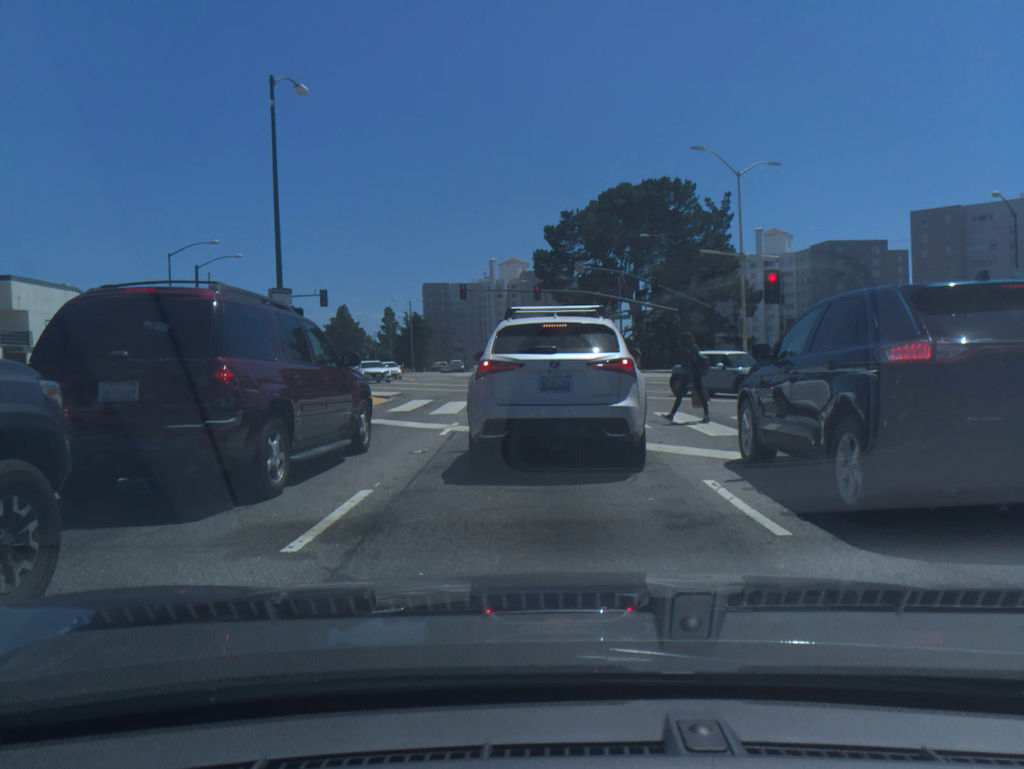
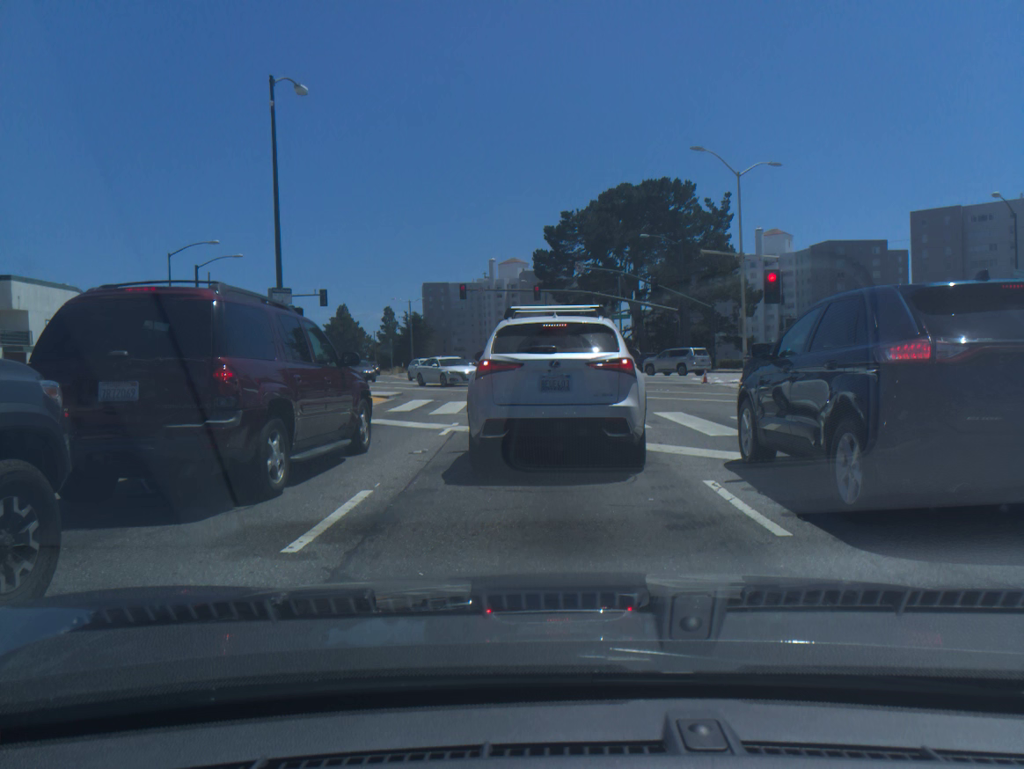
(0.0, 0.0) m; 0°
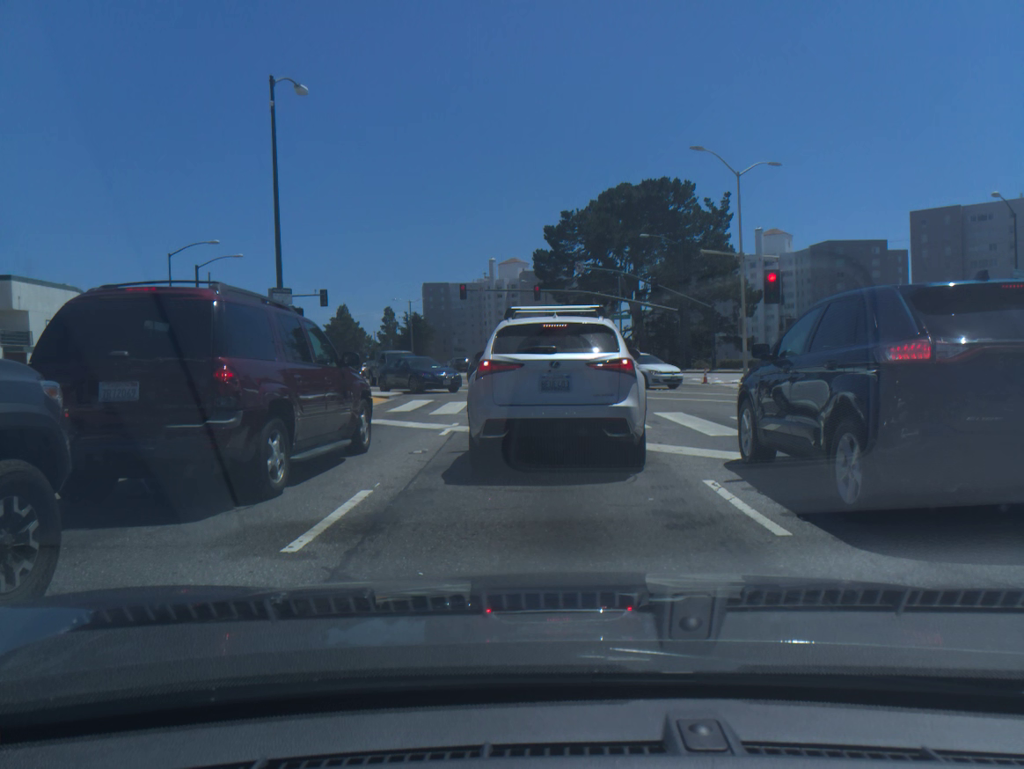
(0.0, +0.1) m; 0°
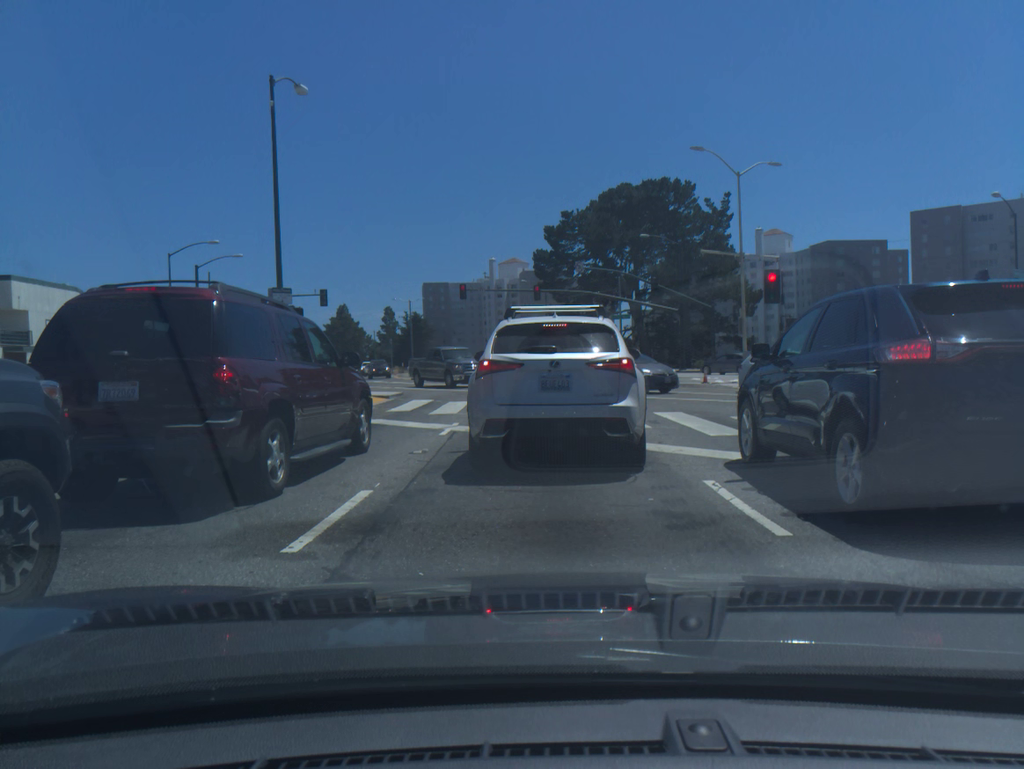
(0.0, +0.1) m; 0°
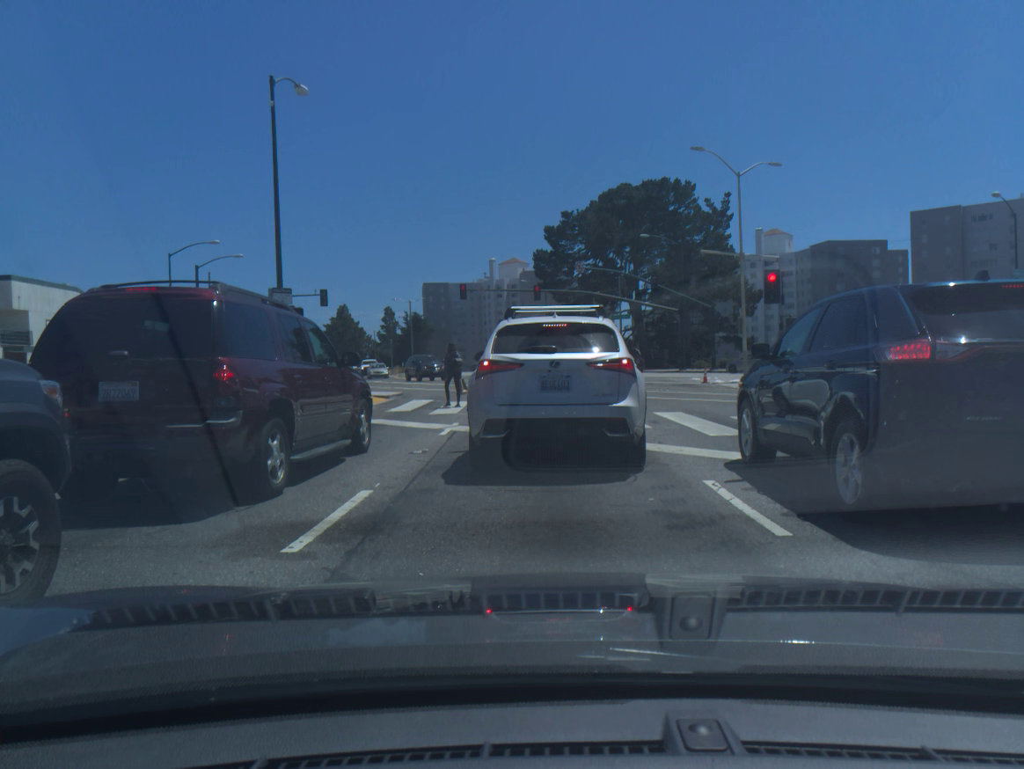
(+0.1, +0.2) m; 0°
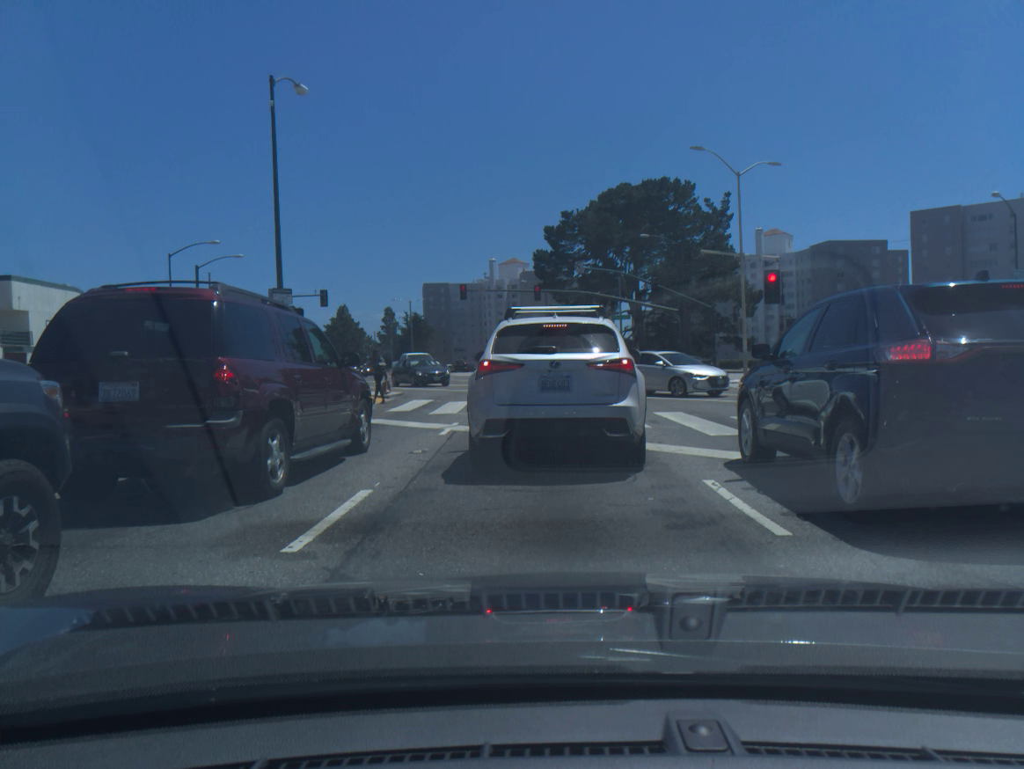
(-0.2, -0.2) m; 0°
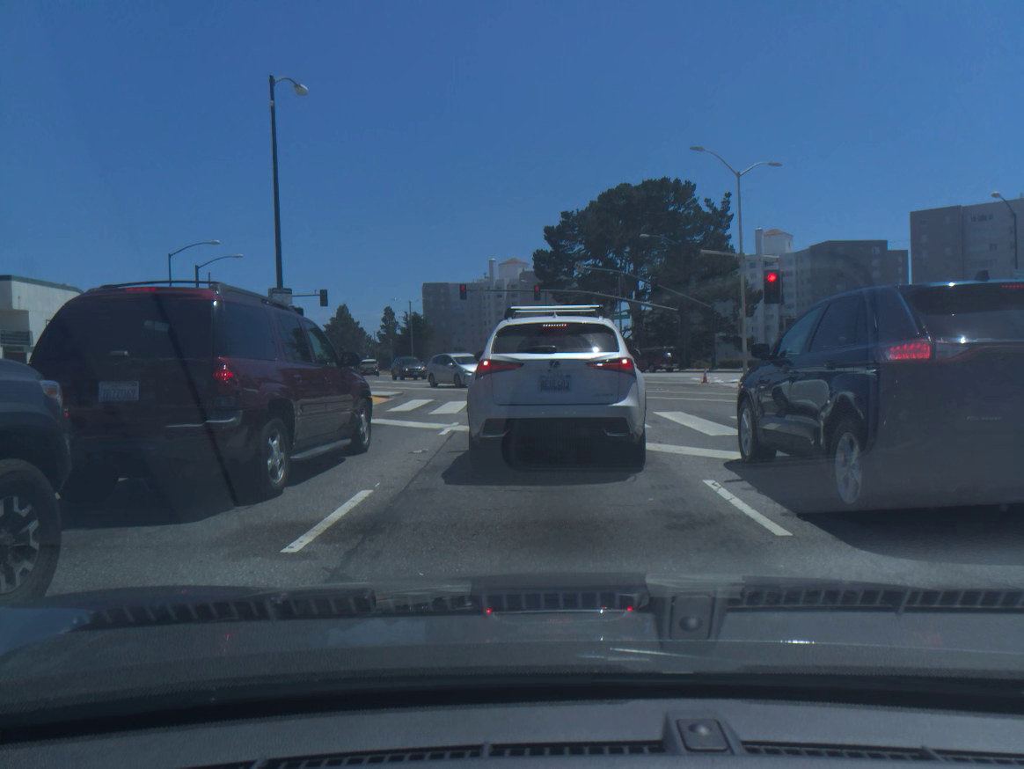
(-0.1, 0.0) m; 0°
